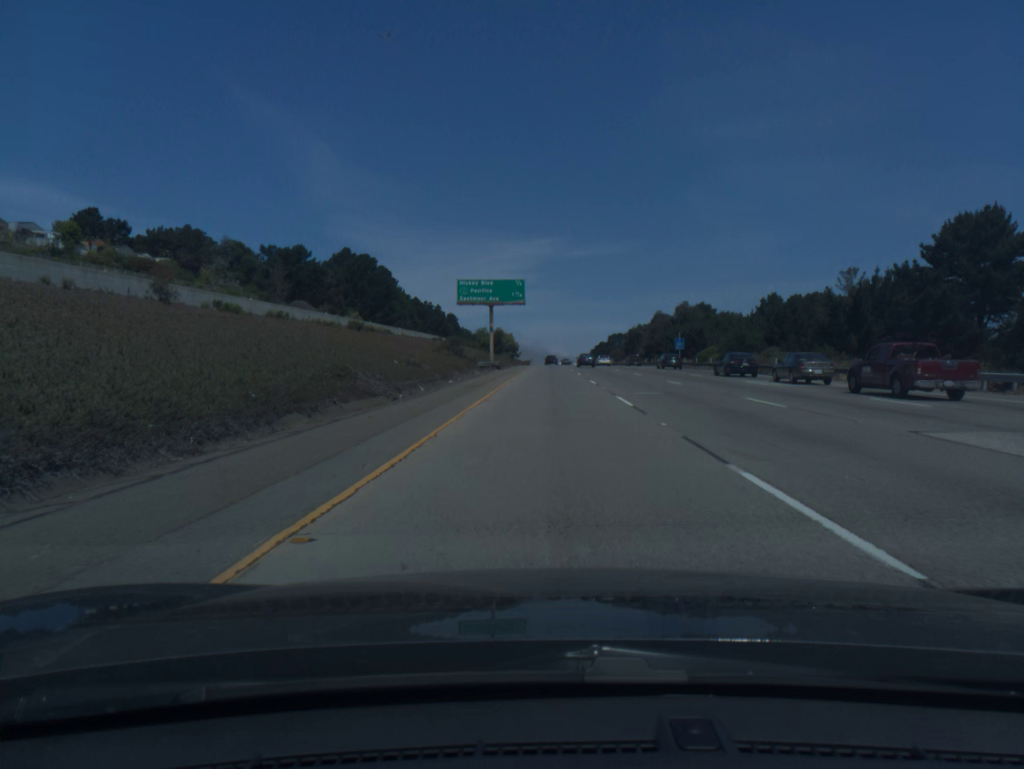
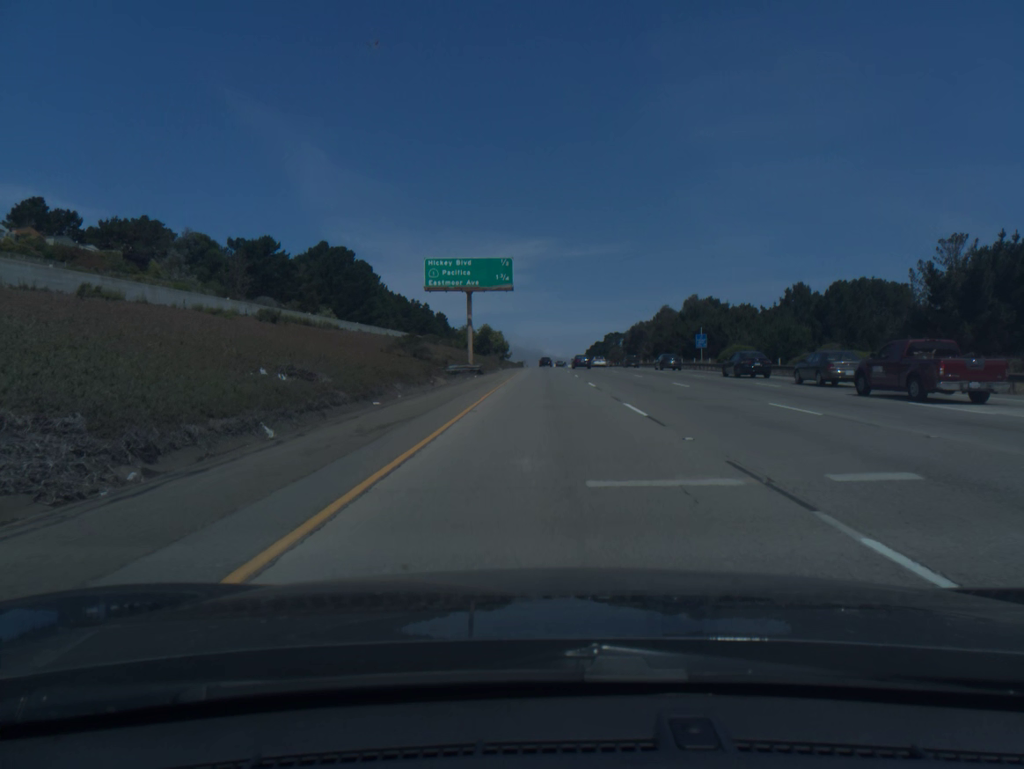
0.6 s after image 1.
(+0.1, +17.3) m; 0°
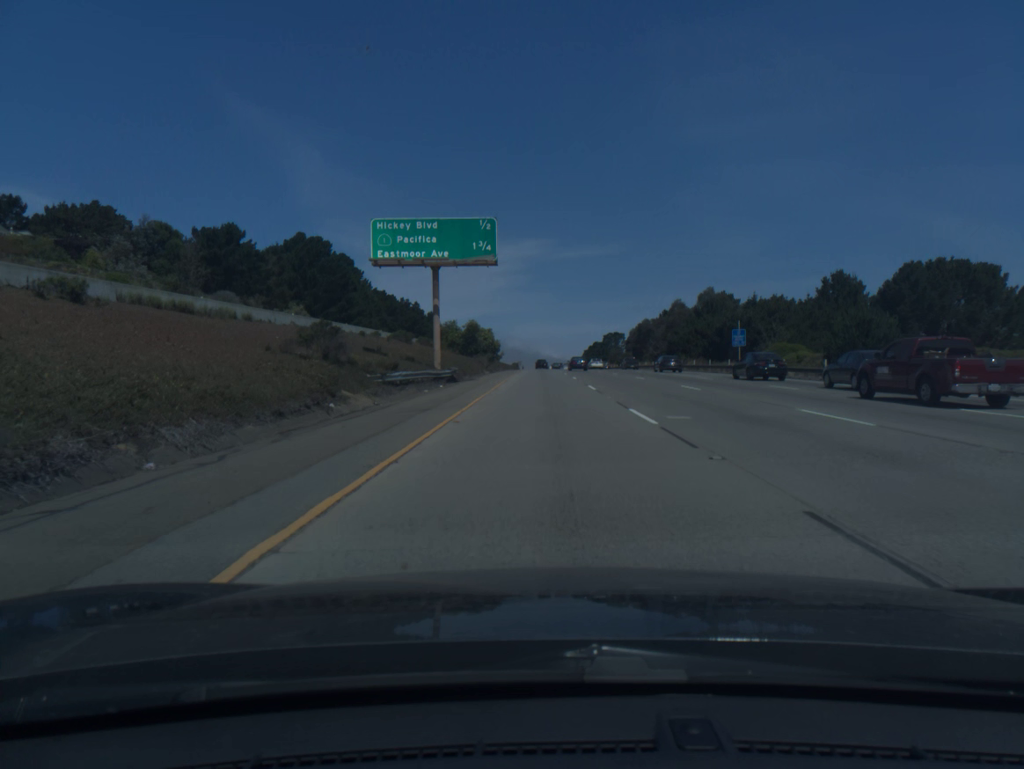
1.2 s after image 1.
(+0.1, +17.3) m; 0°
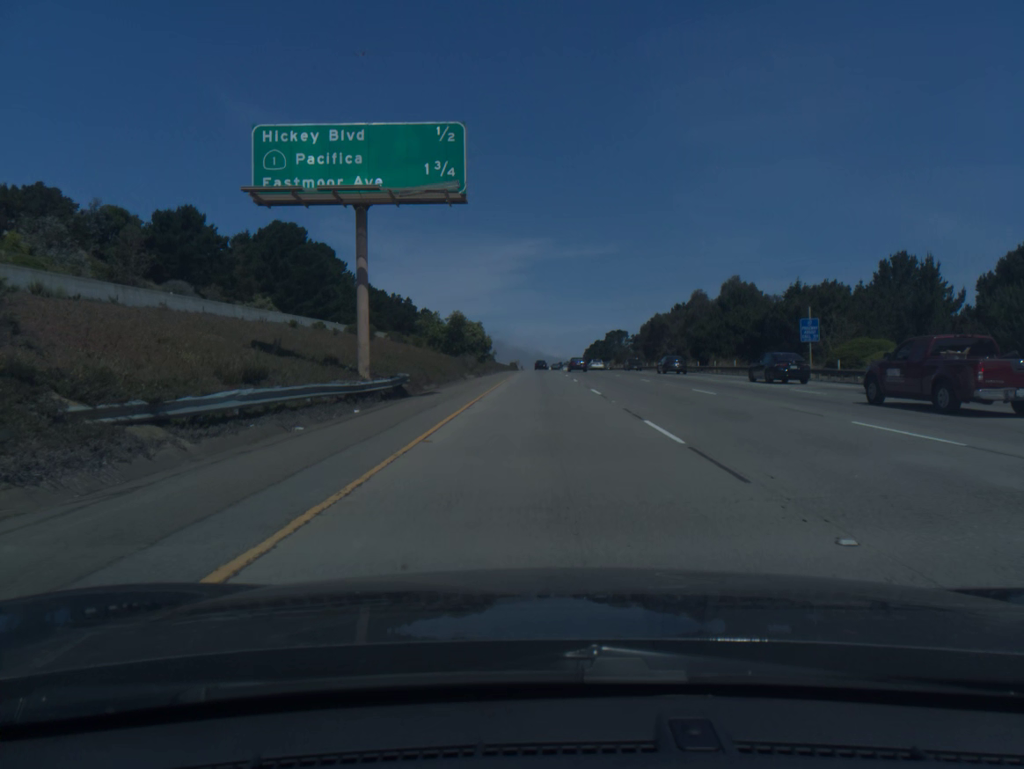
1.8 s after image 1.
(0.0, +17.4) m; 0°
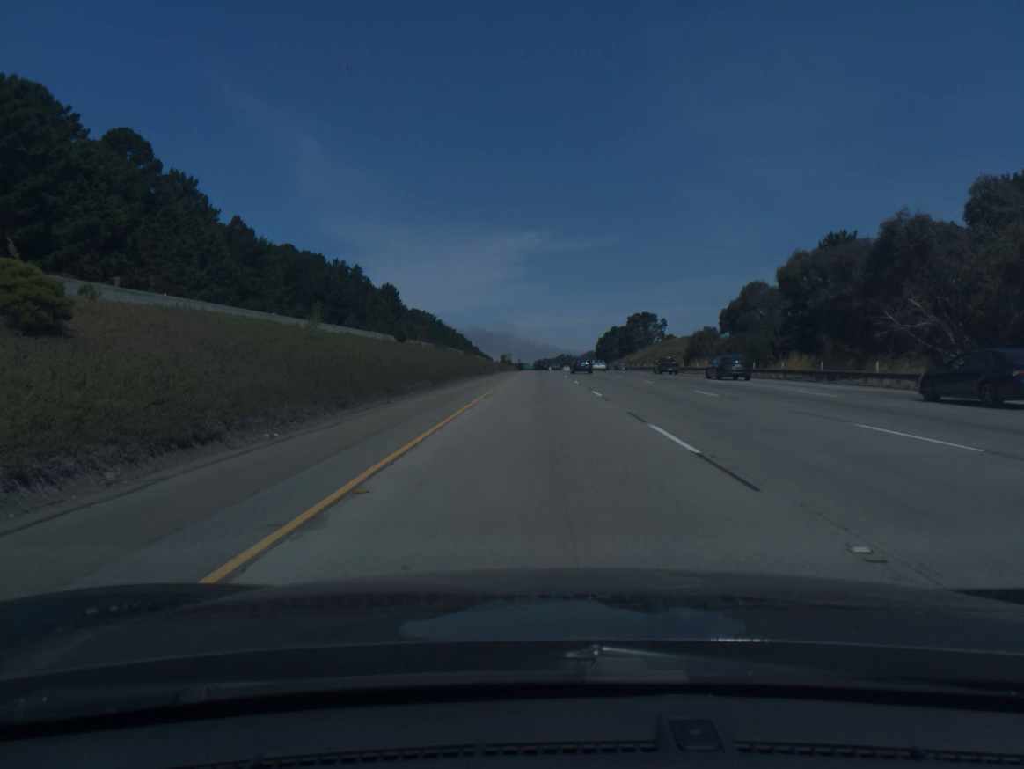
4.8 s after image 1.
(-0.1, +88.3) m; 0°
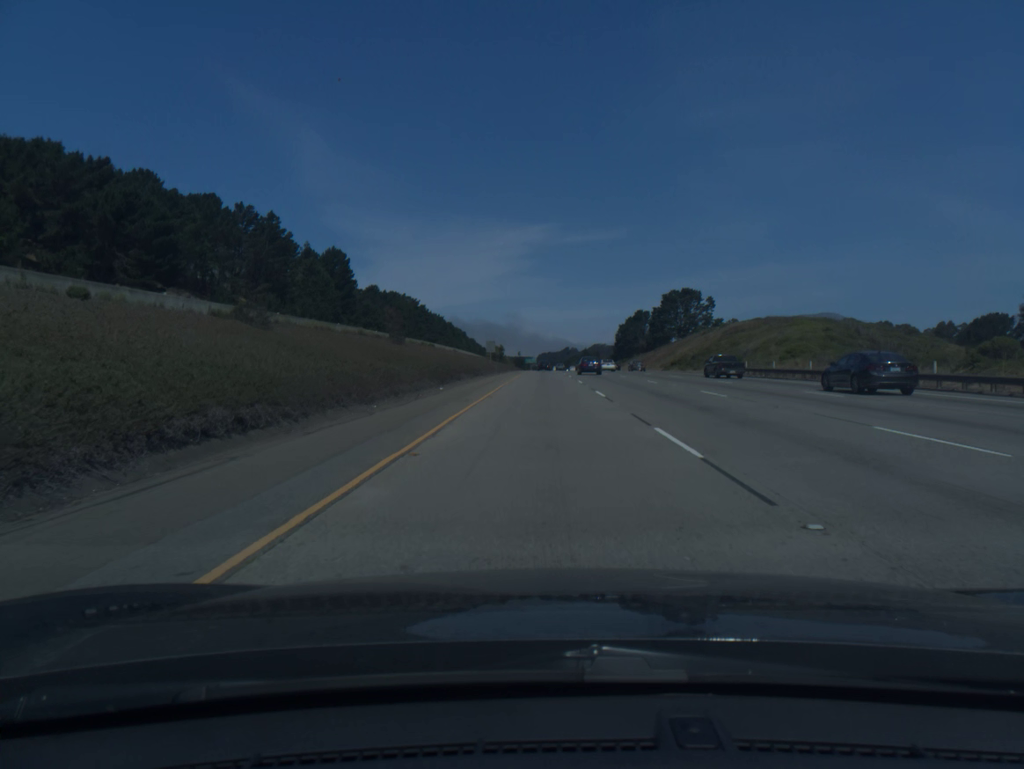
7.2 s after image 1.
(-0.2, +73.3) m; 0°
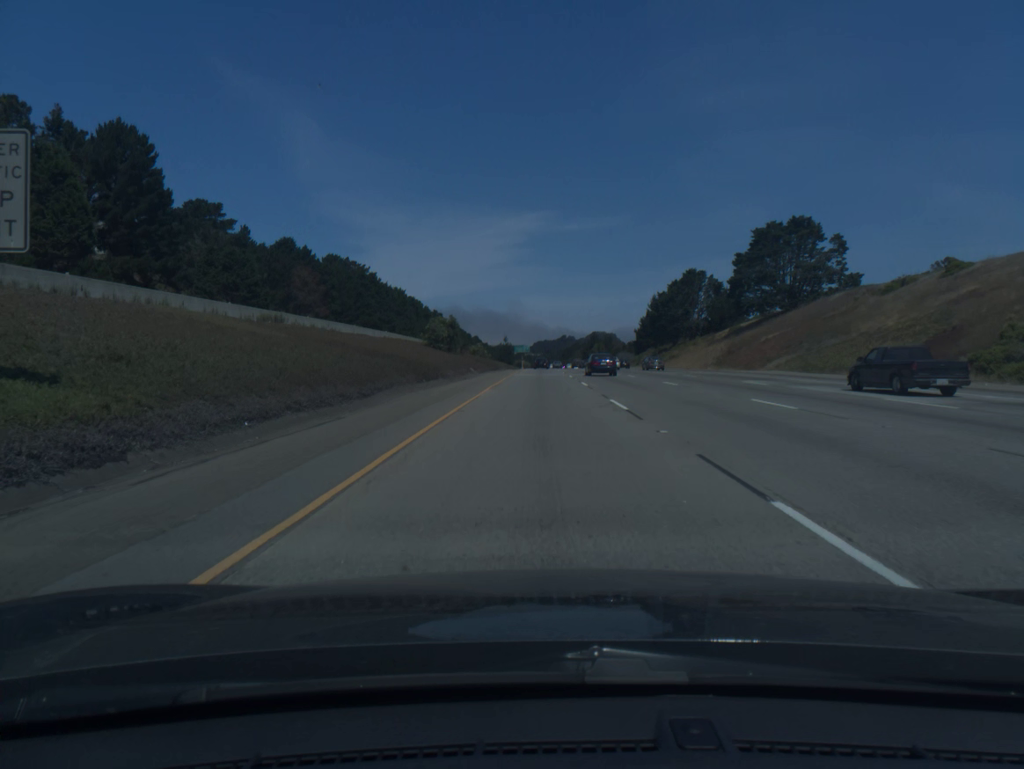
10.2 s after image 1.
(+0.2, +94.7) m; 0°
